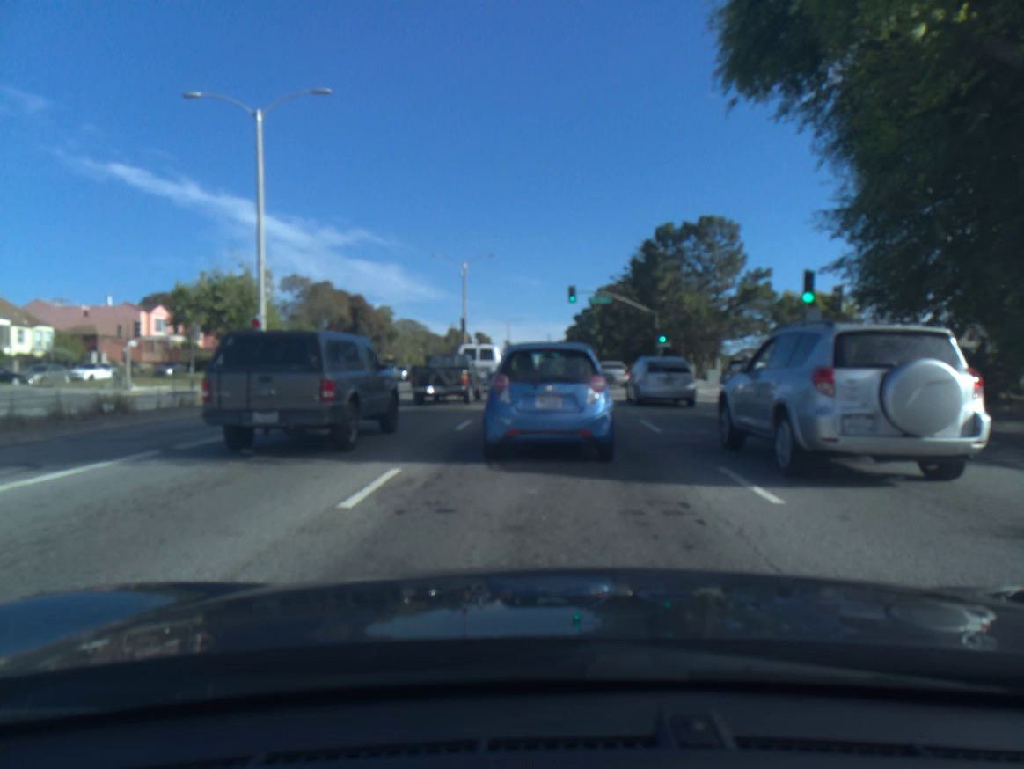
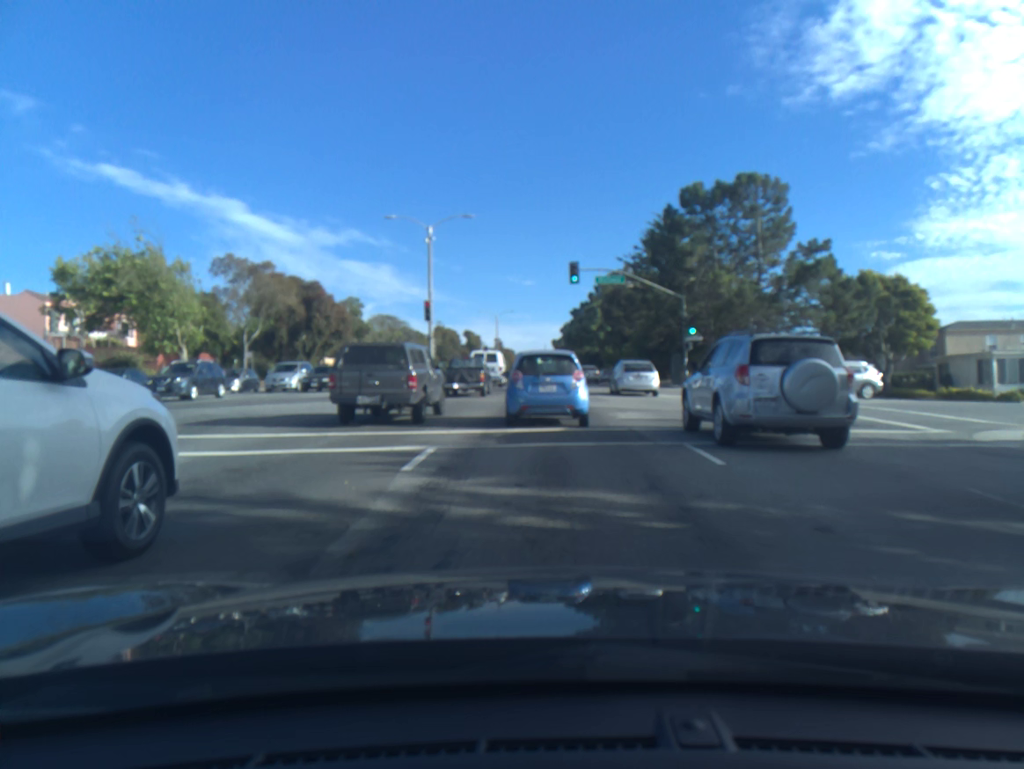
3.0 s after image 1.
(+0.4, +13.8) m; +2°
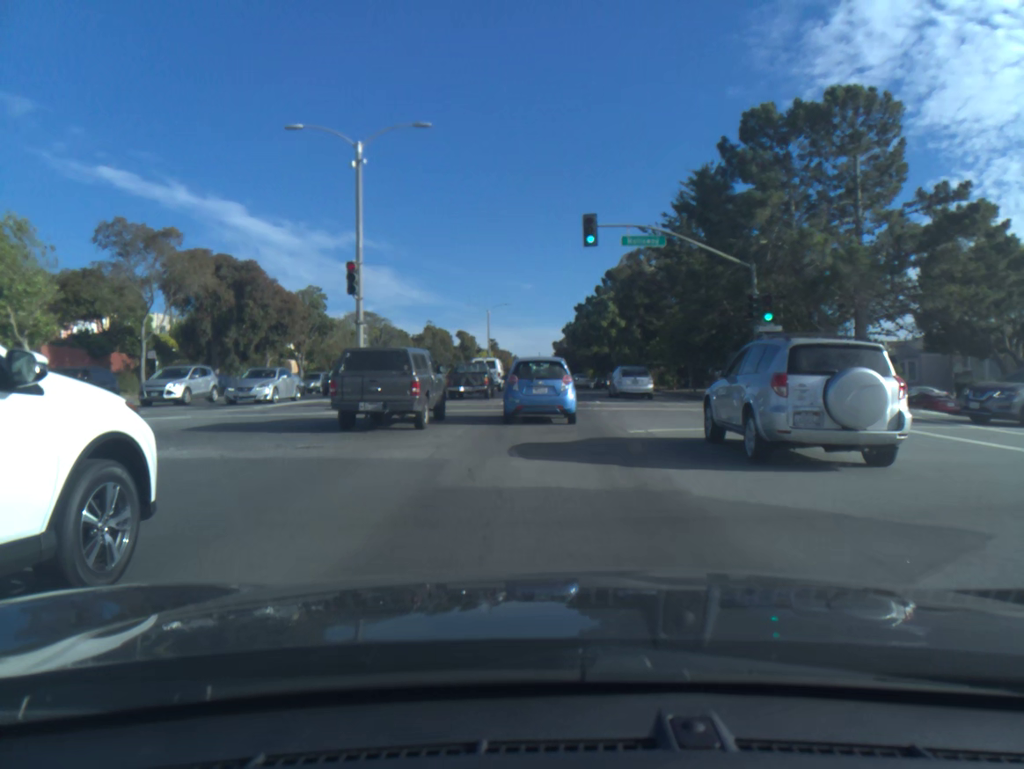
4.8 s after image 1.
(0.0, +15.5) m; 0°
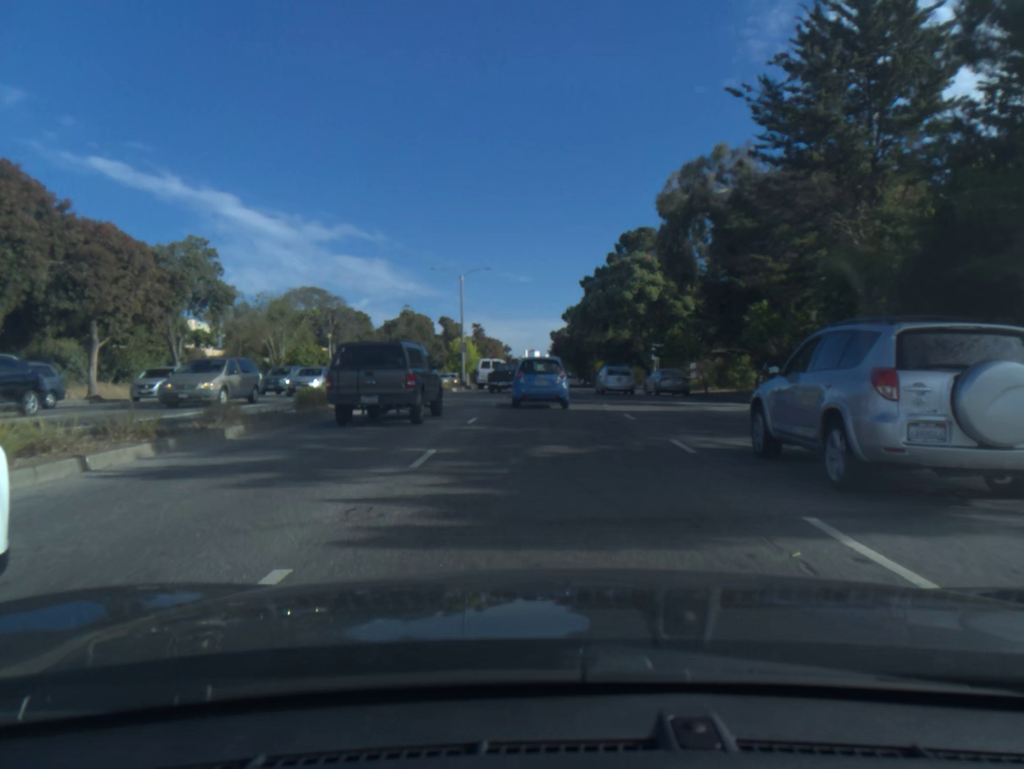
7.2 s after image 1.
(+0.1, +25.1) m; 0°
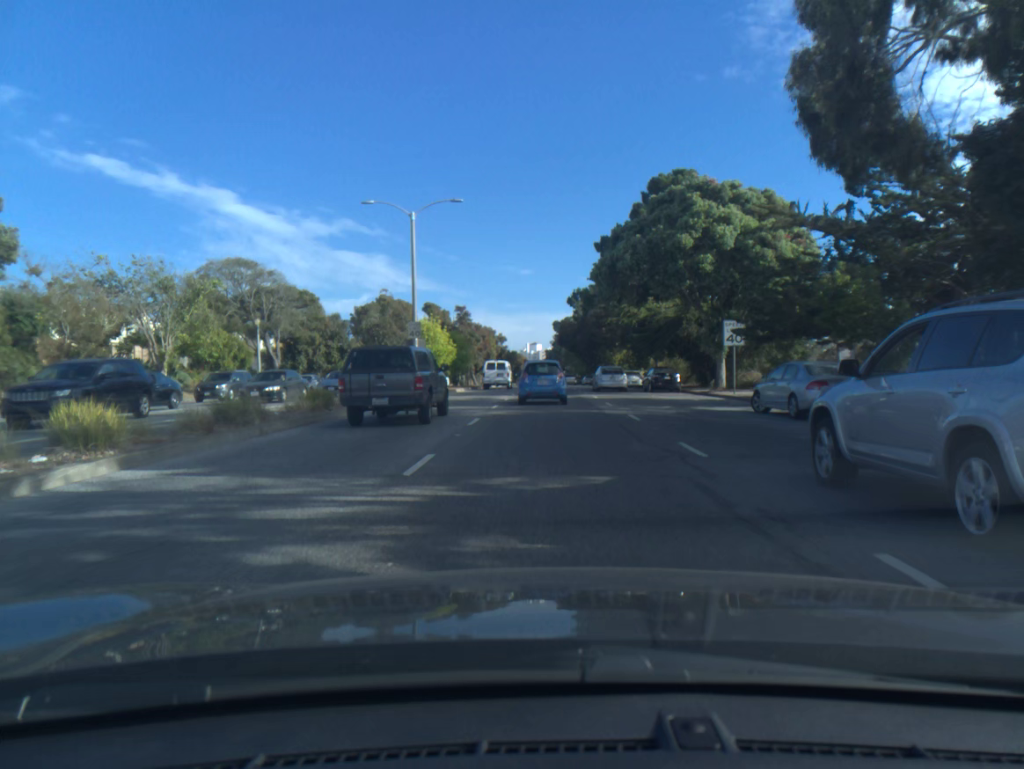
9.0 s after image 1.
(0.0, +22.1) m; 0°
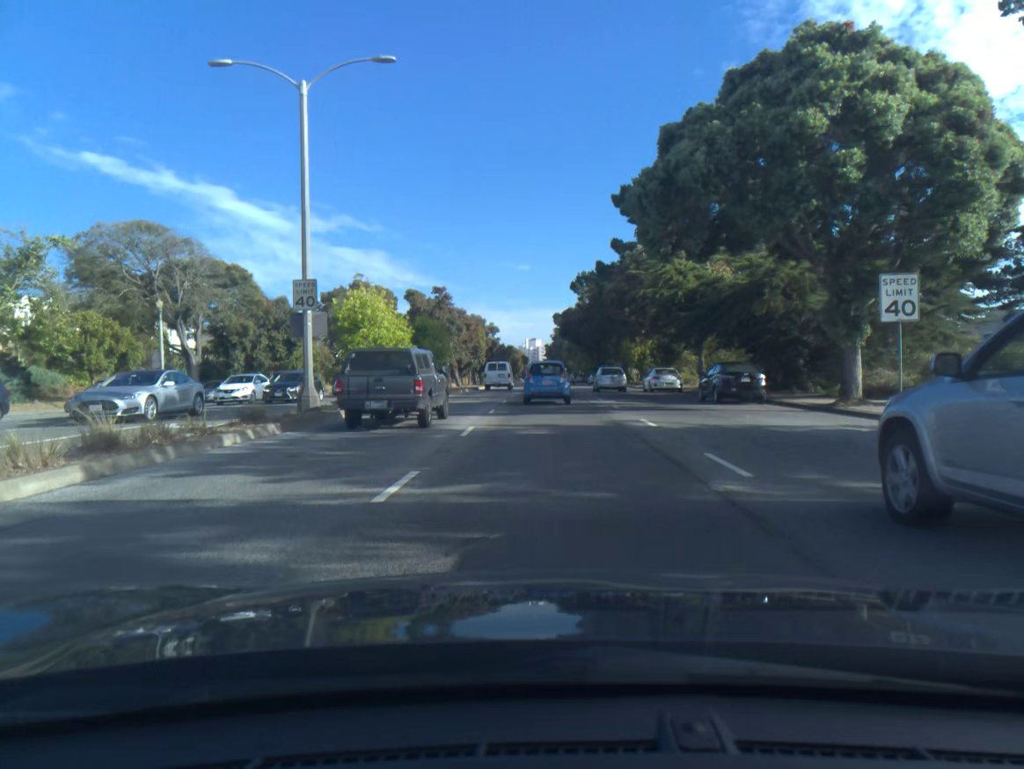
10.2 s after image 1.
(0.0, +16.4) m; 0°
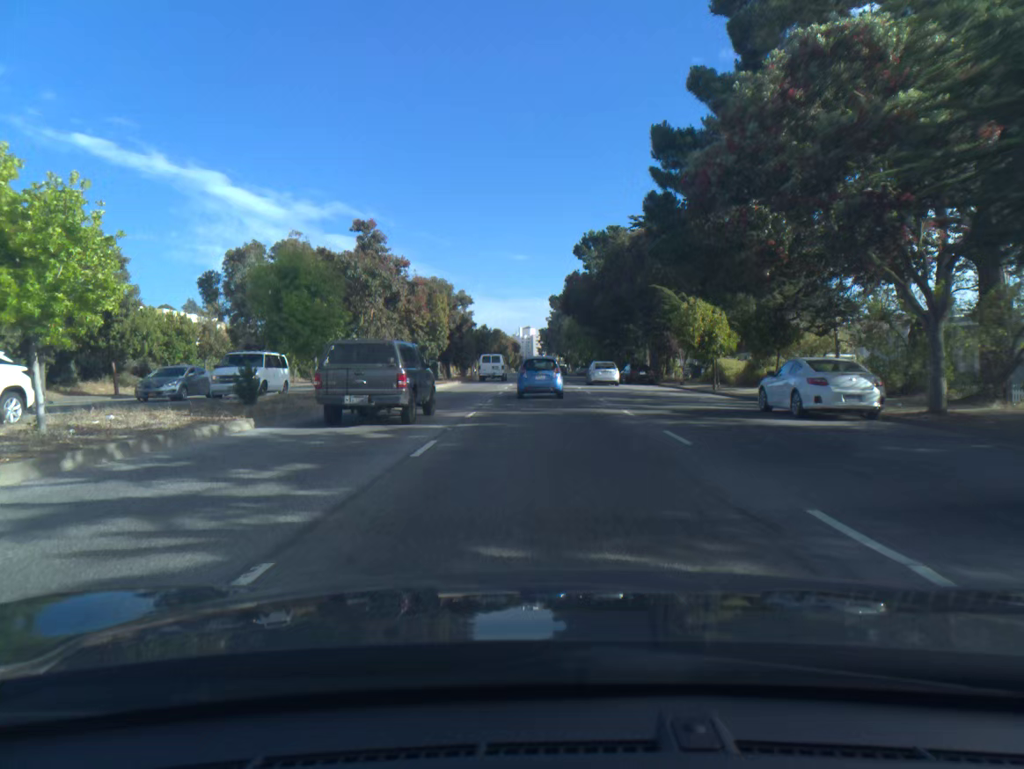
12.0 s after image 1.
(+0.1, +26.5) m; 0°
